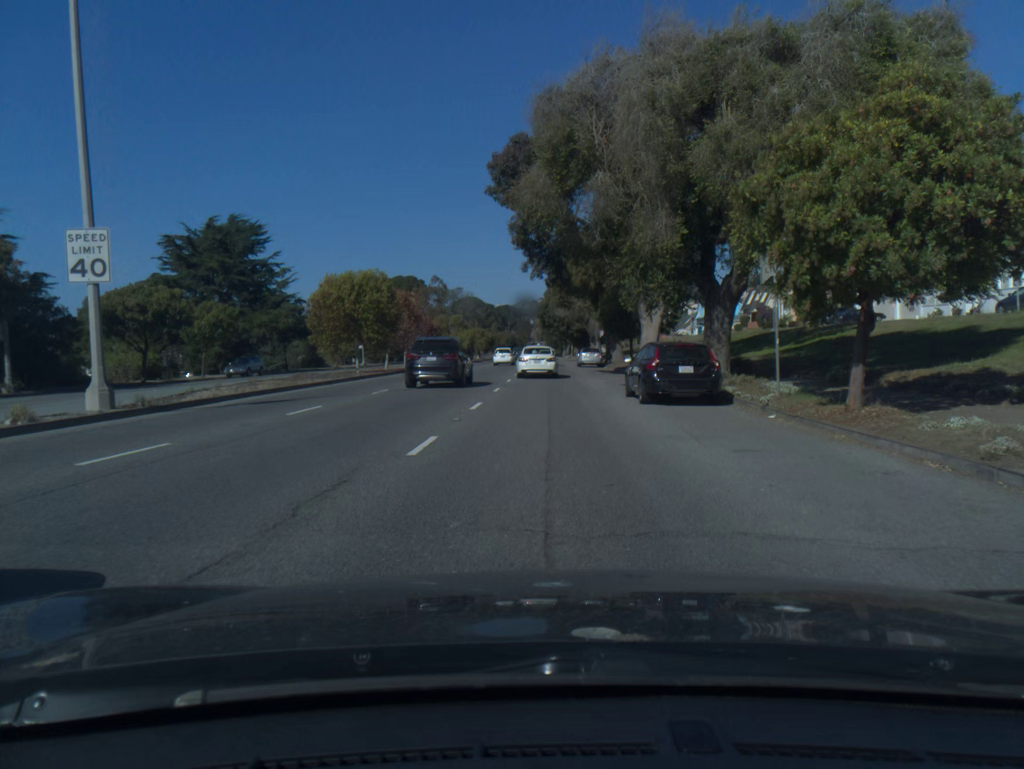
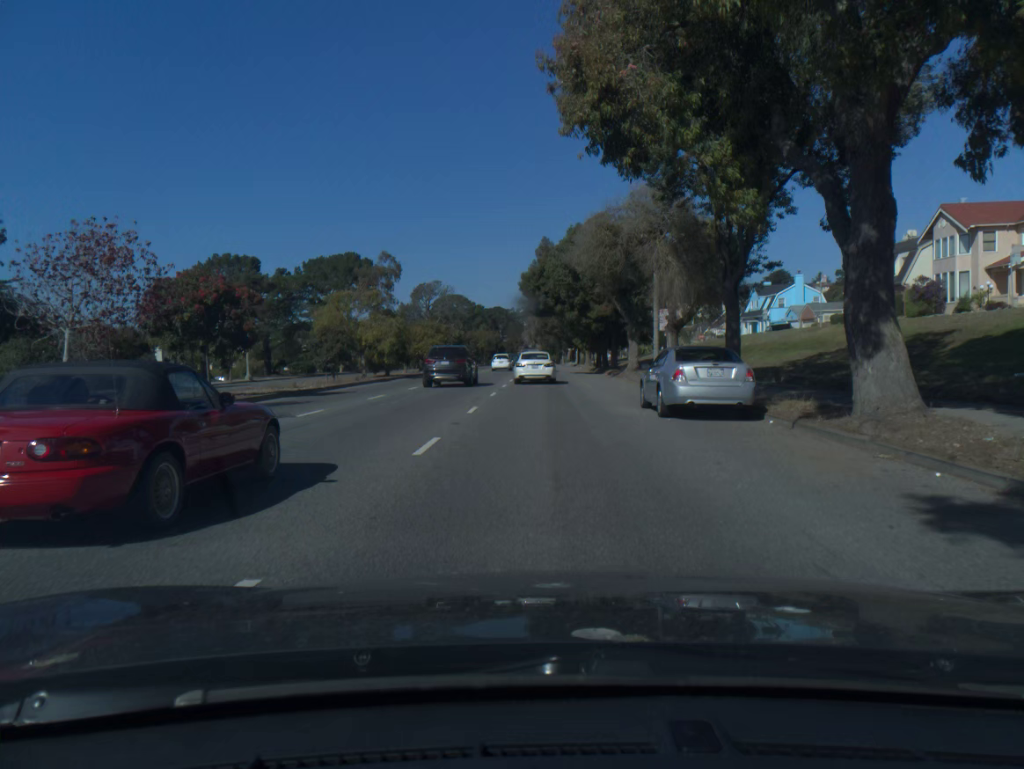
(+0.2, +43.1) m; 0°
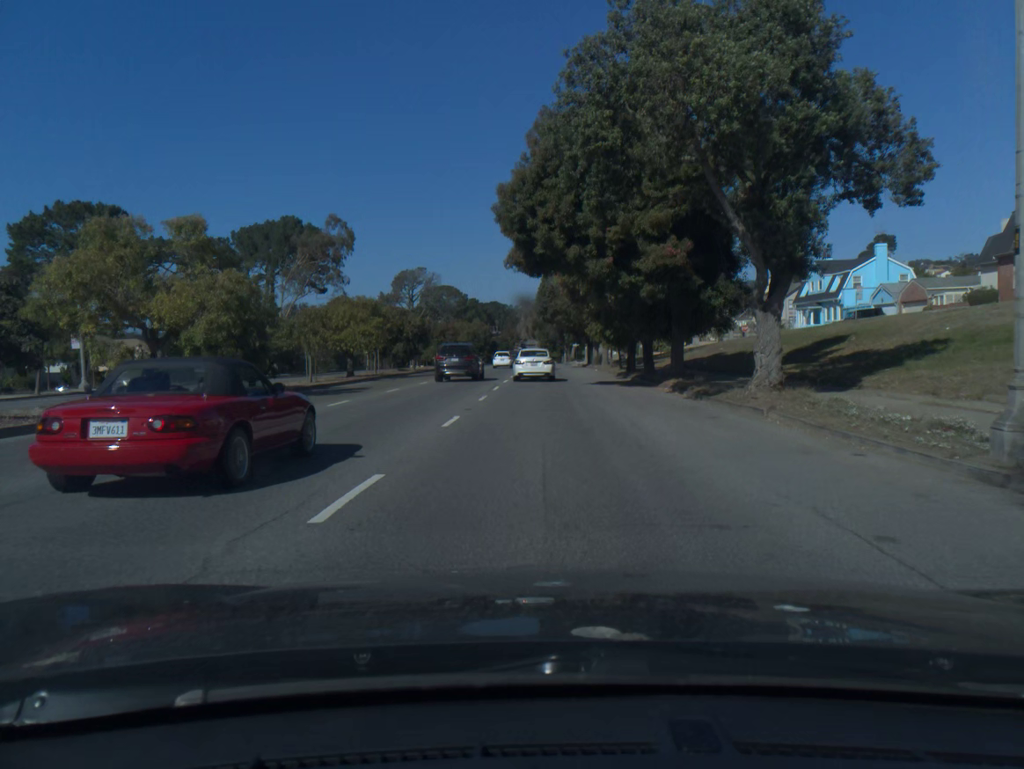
(+0.2, +26.0) m; 0°
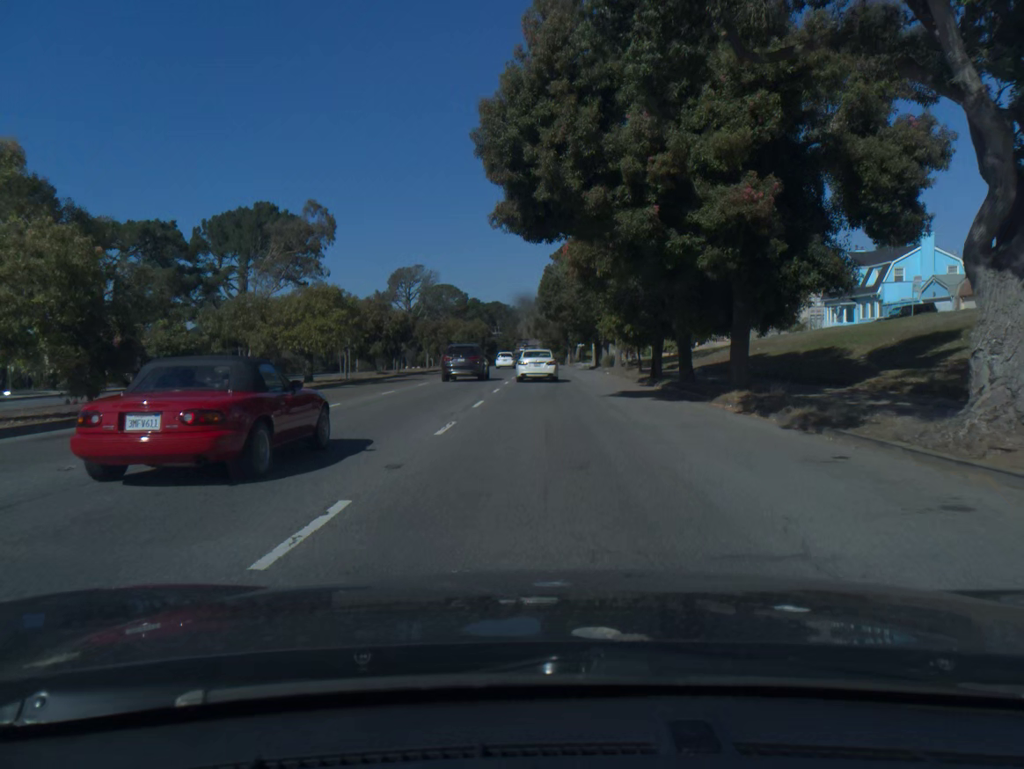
(0.0, +8.8) m; 0°
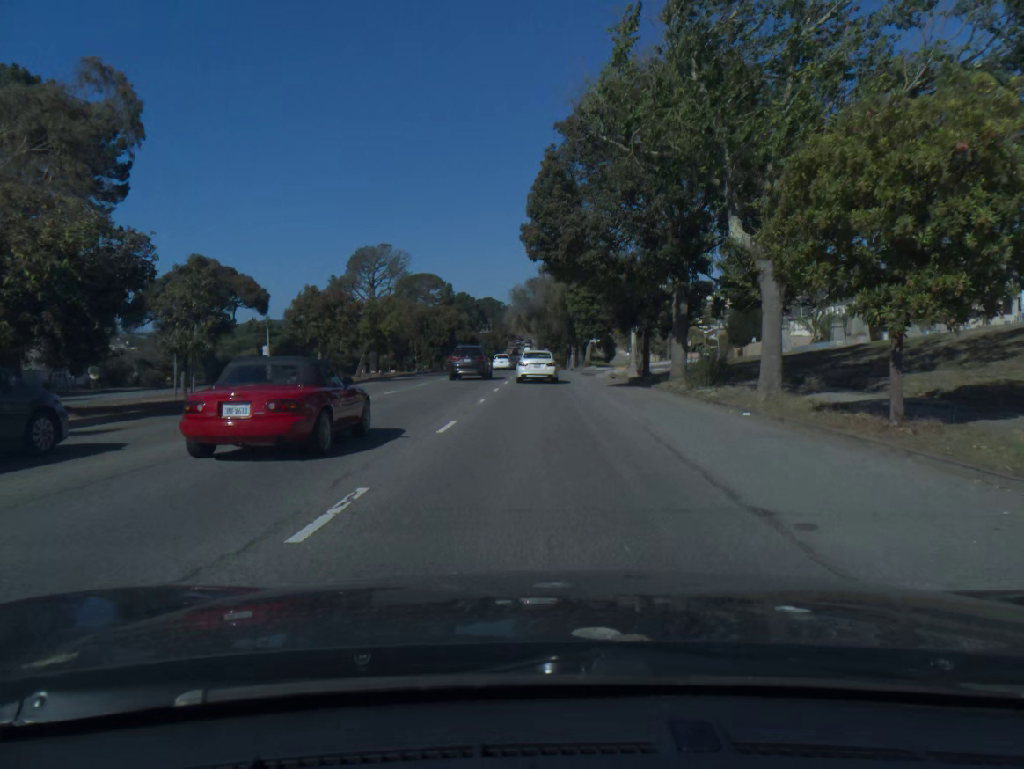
(+0.1, +35.3) m; 0°
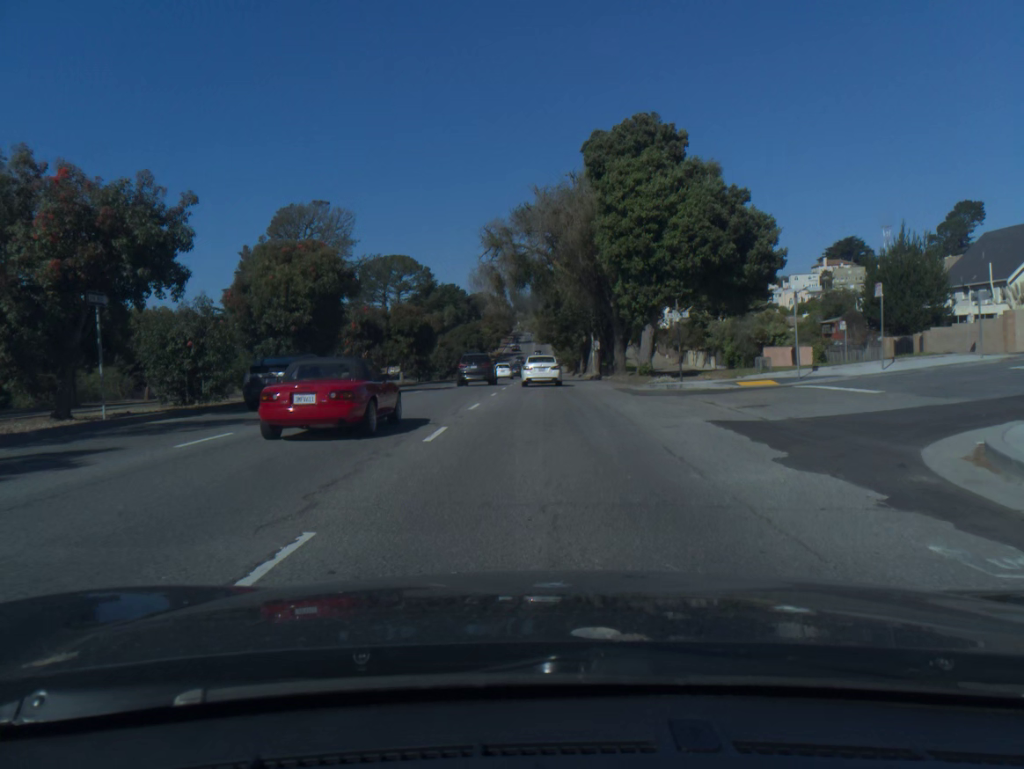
(0.0, +44.8) m; 0°
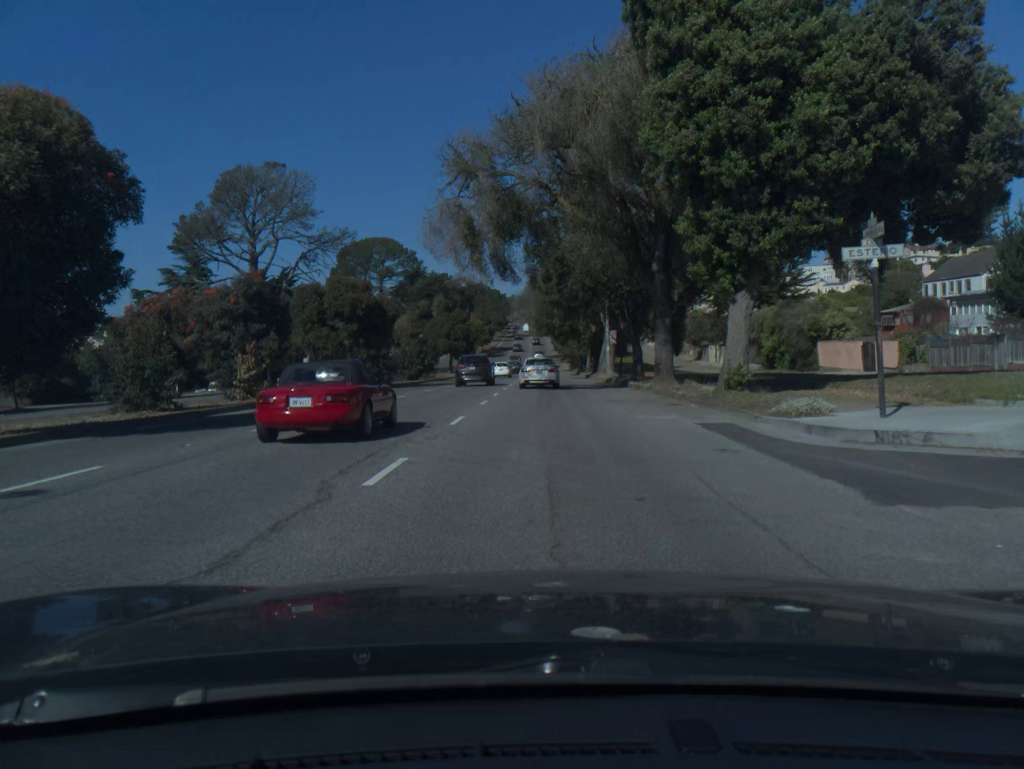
(0.0, +18.1) m; 0°
